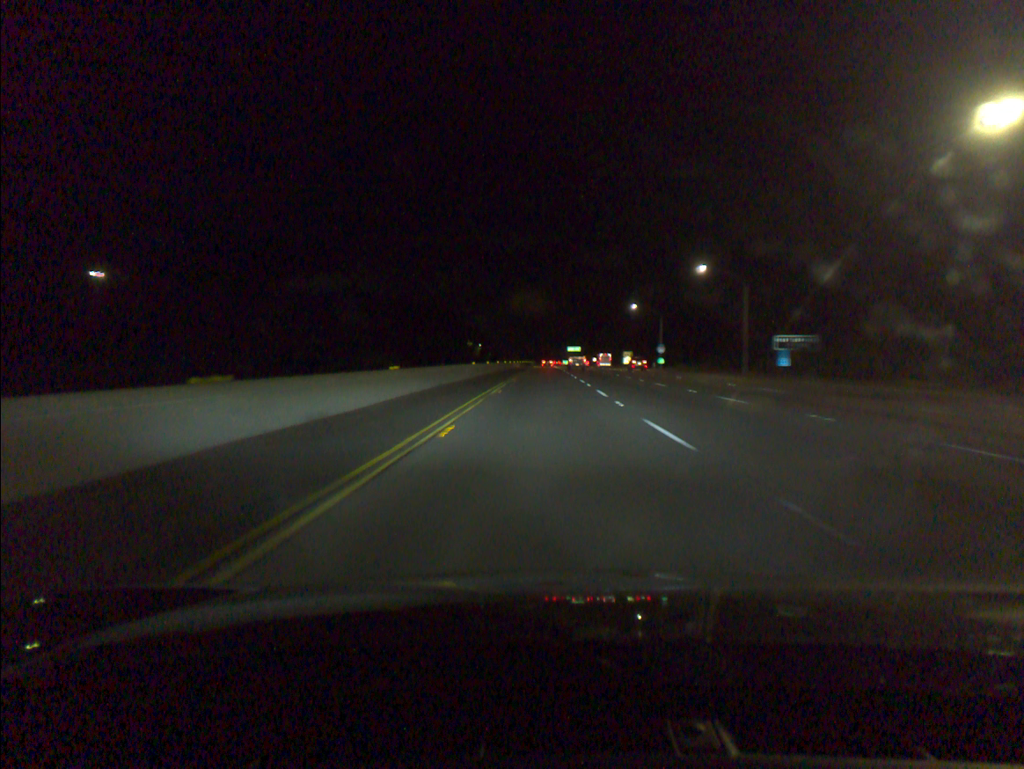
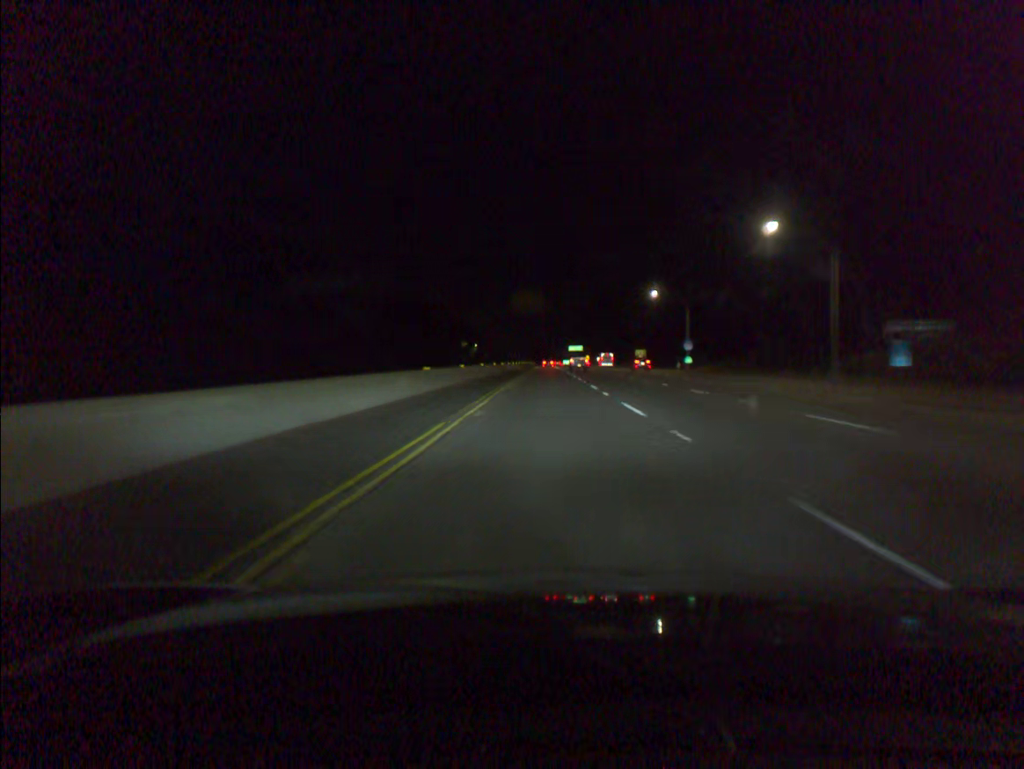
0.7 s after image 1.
(0.0, +23.0) m; 0°
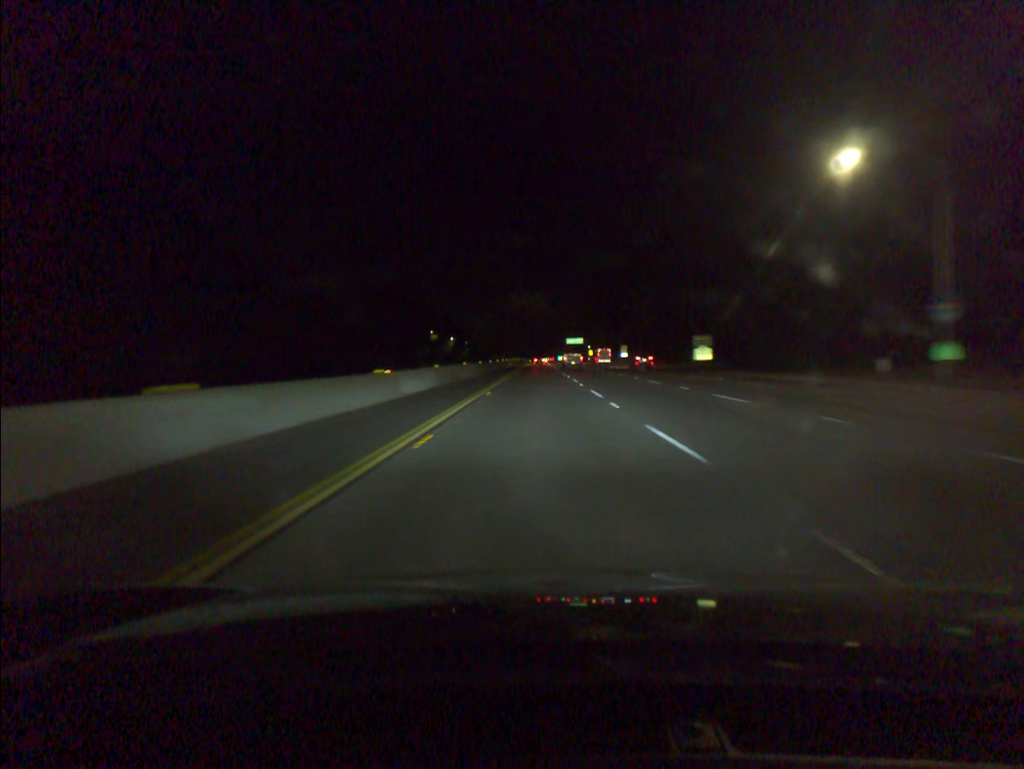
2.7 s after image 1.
(+0.6, +65.7) m; +1°
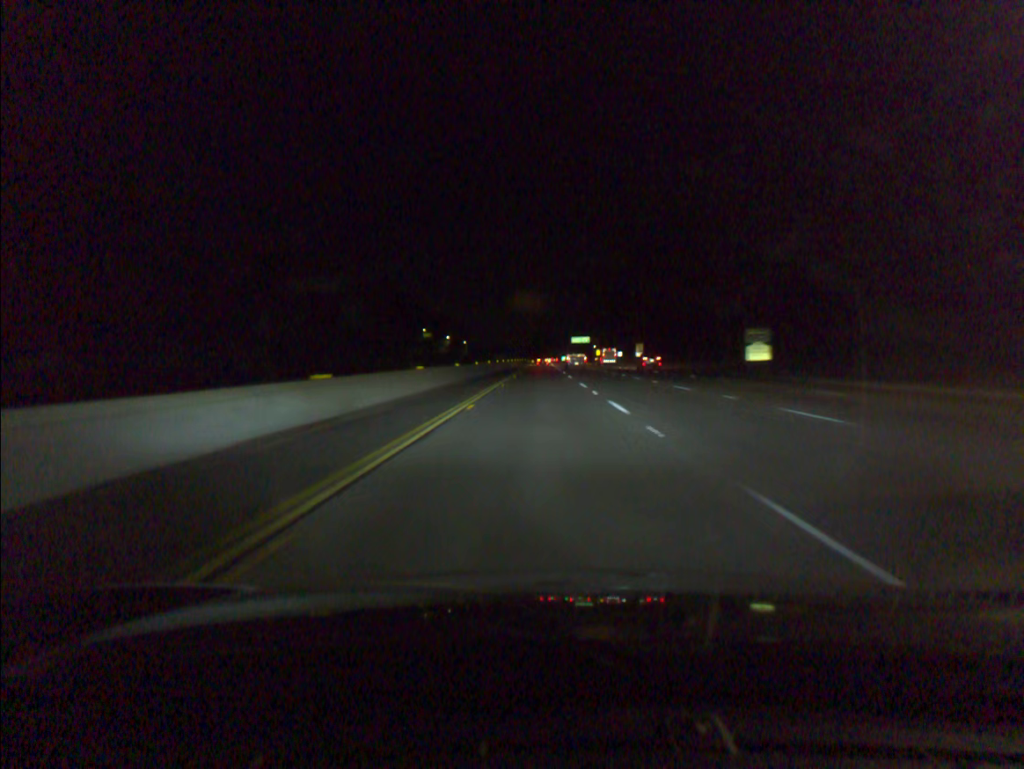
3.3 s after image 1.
(-0.1, +21.4) m; 0°
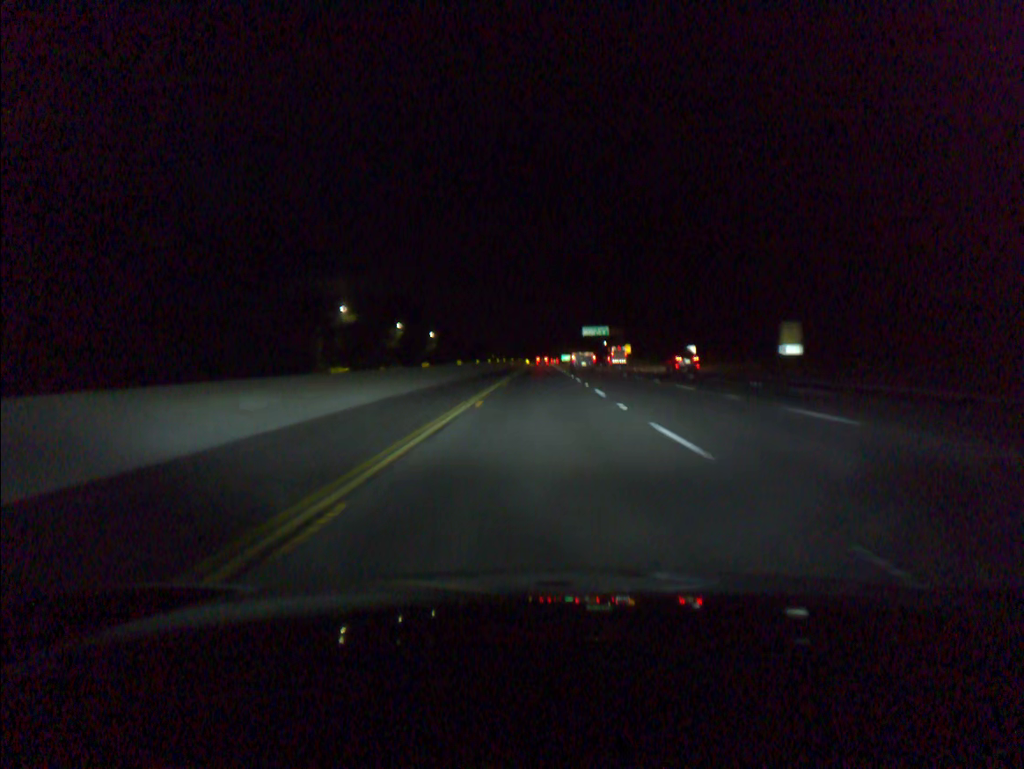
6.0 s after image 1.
(-0.1, +87.0) m; 0°
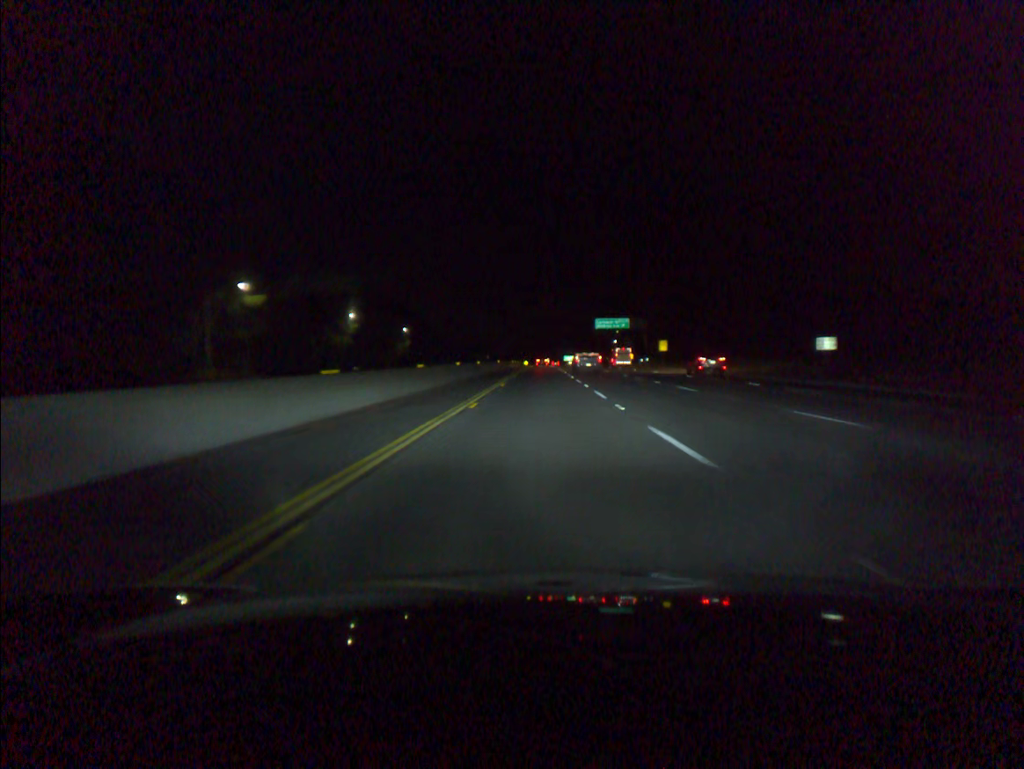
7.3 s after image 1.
(0.0, +44.2) m; 0°
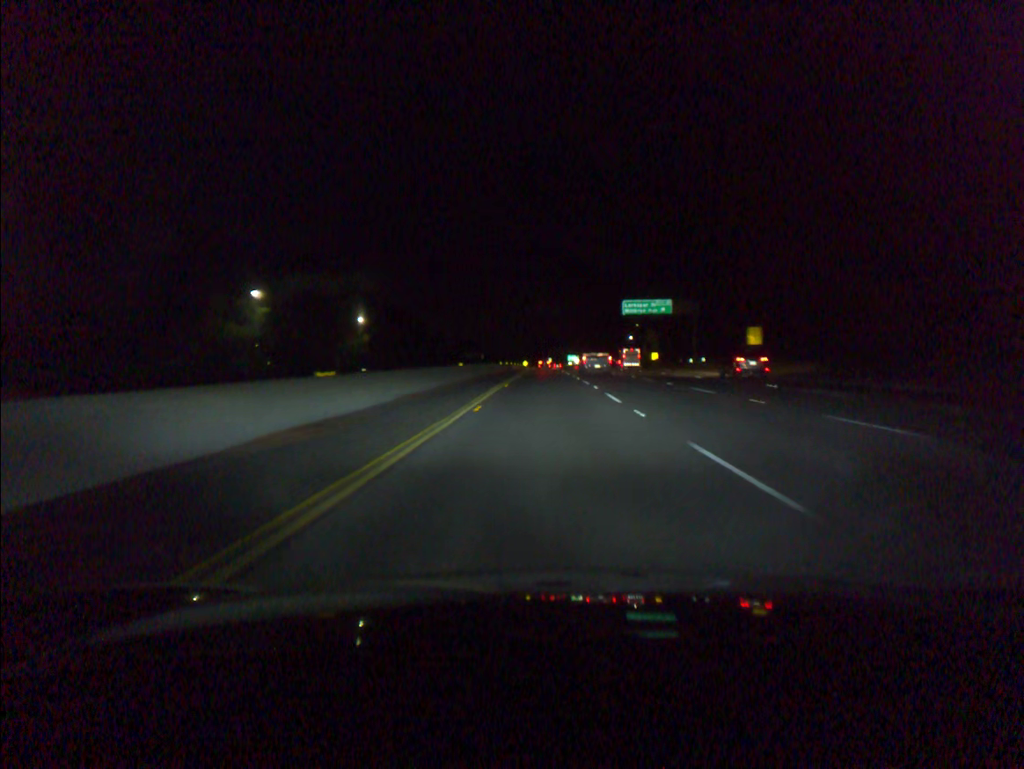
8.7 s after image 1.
(-0.1, +45.8) m; 0°
